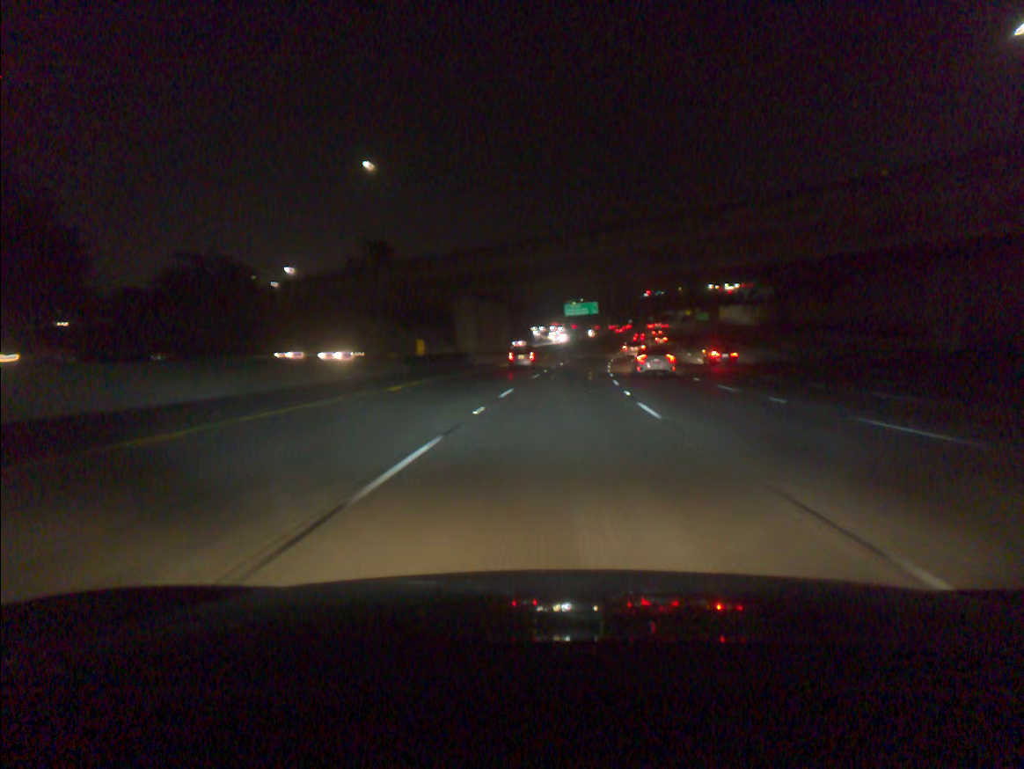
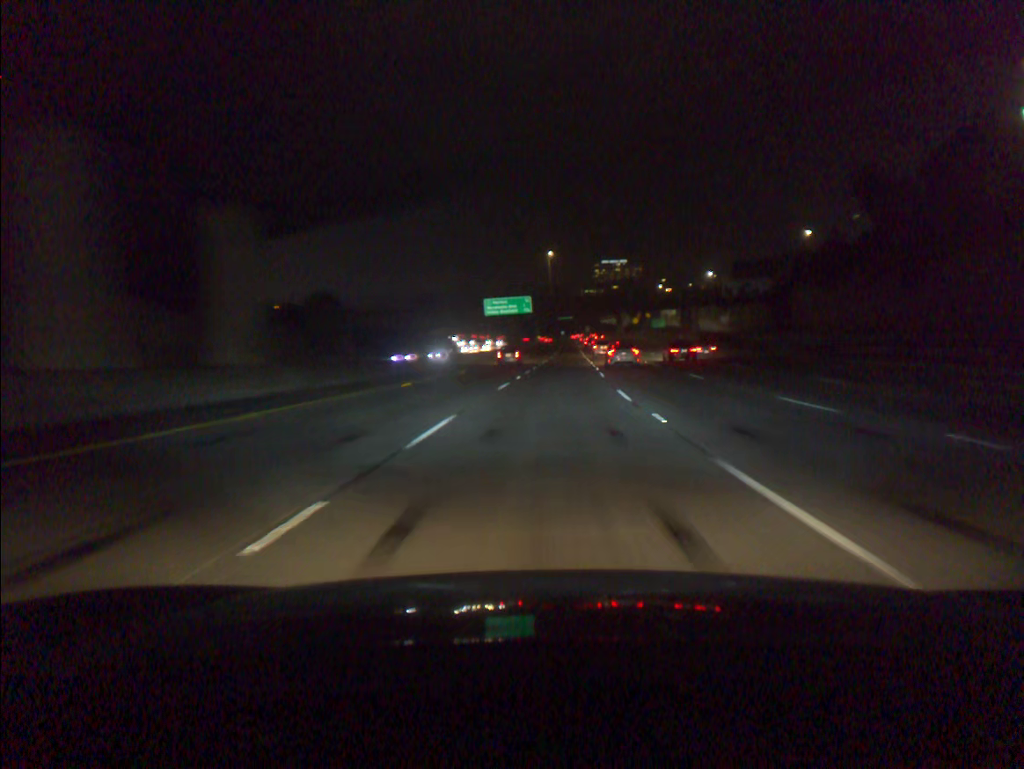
(+2.7, +54.6) m; +5°
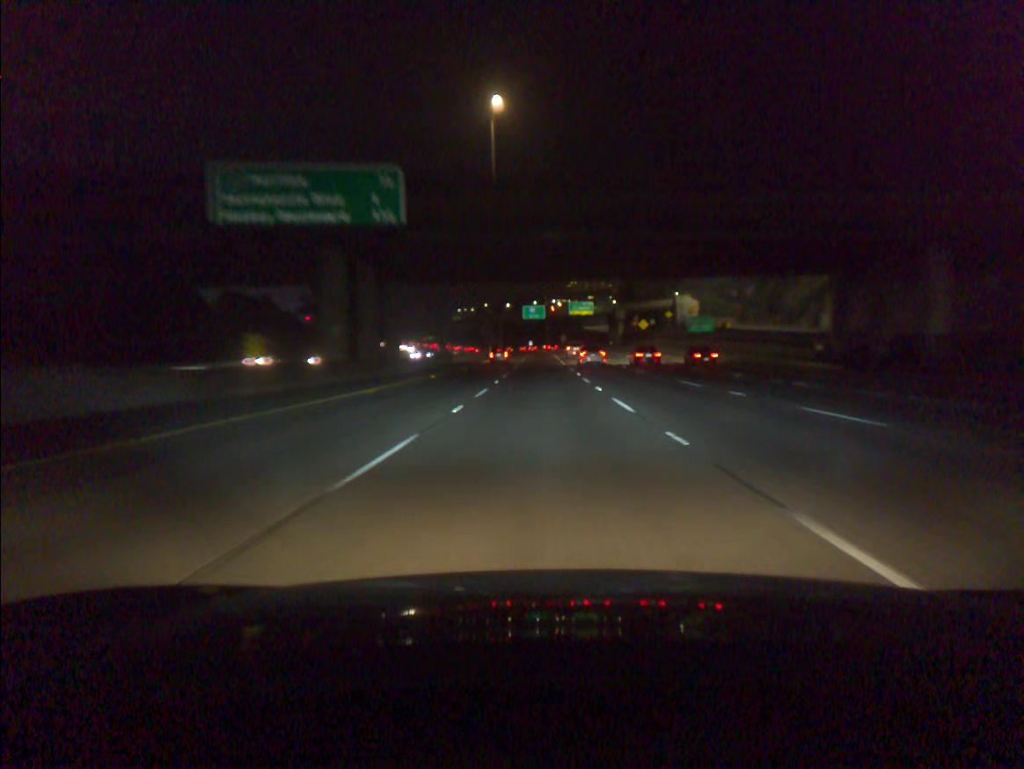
(+3.1, +90.4) m; +2°
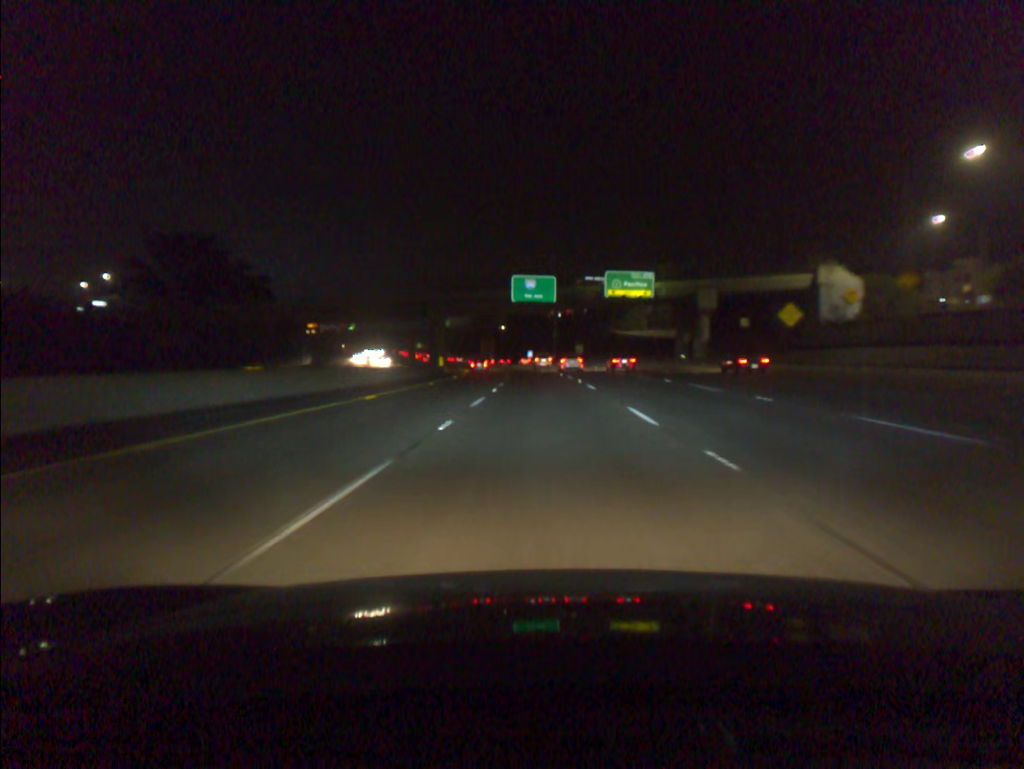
(-0.3, +90.2) m; 0°
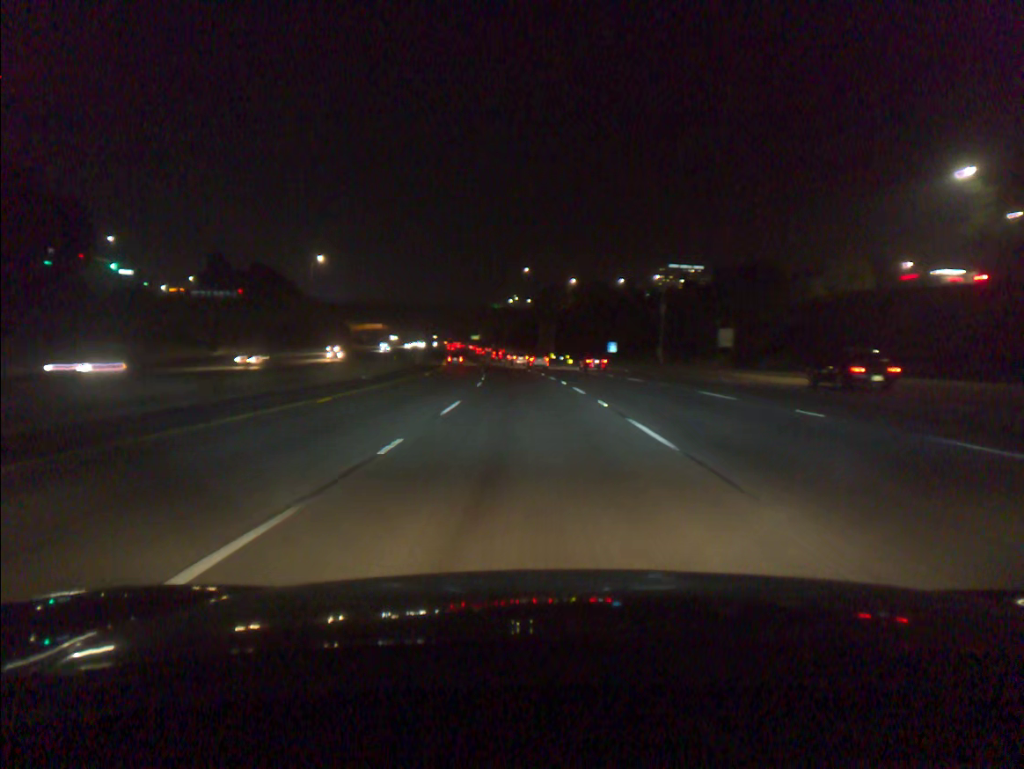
(-2.9, +90.9) m; -5°
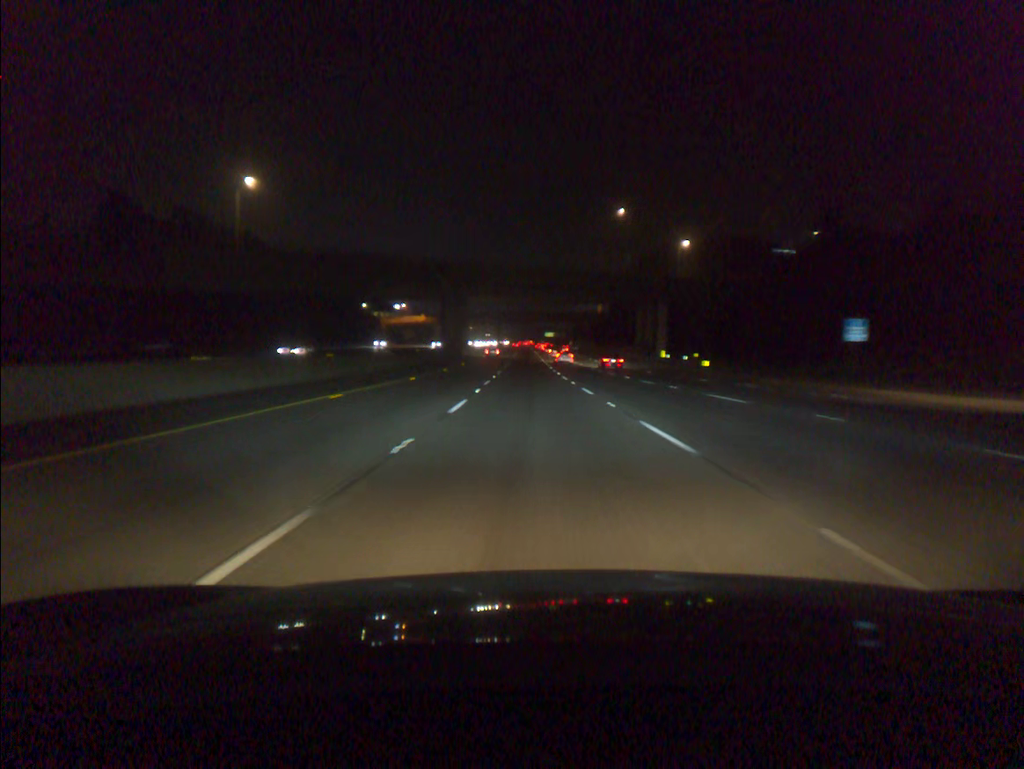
(-3.8, +72.9) m; -6°
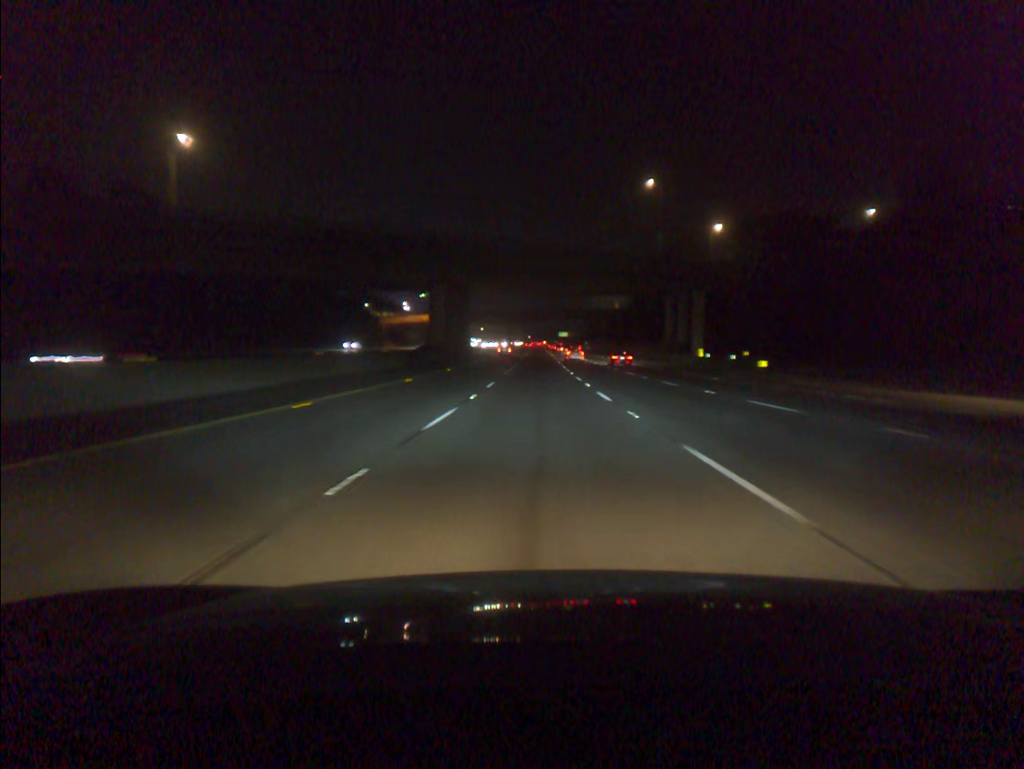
(-0.2, +18.3) m; -1°
